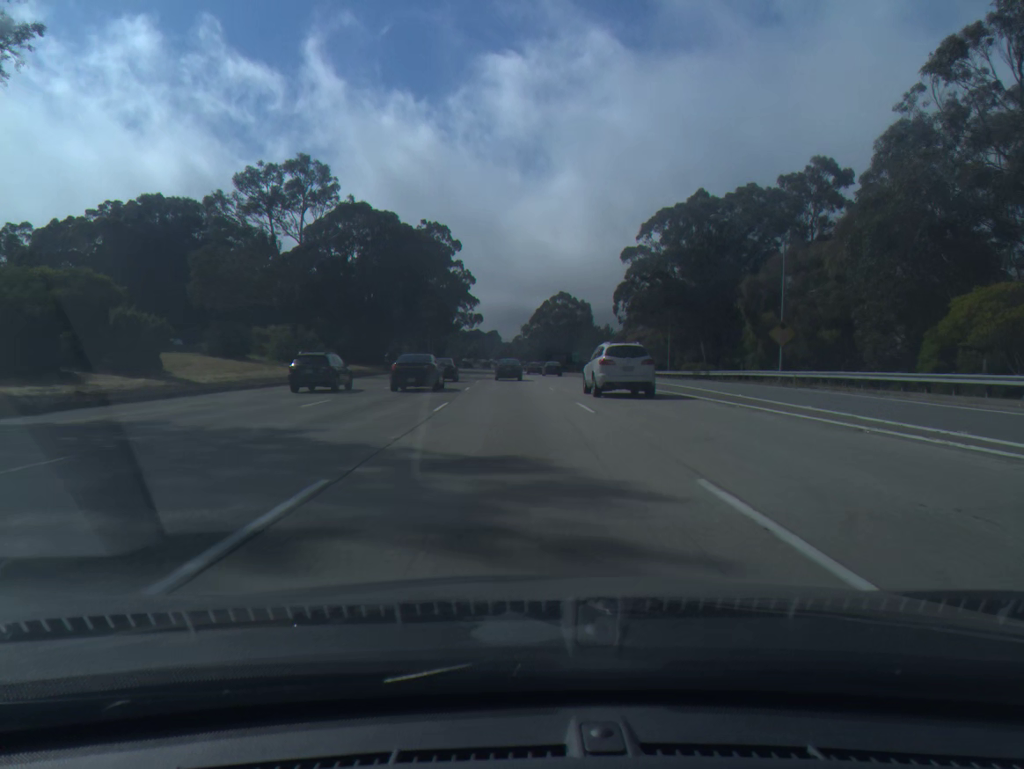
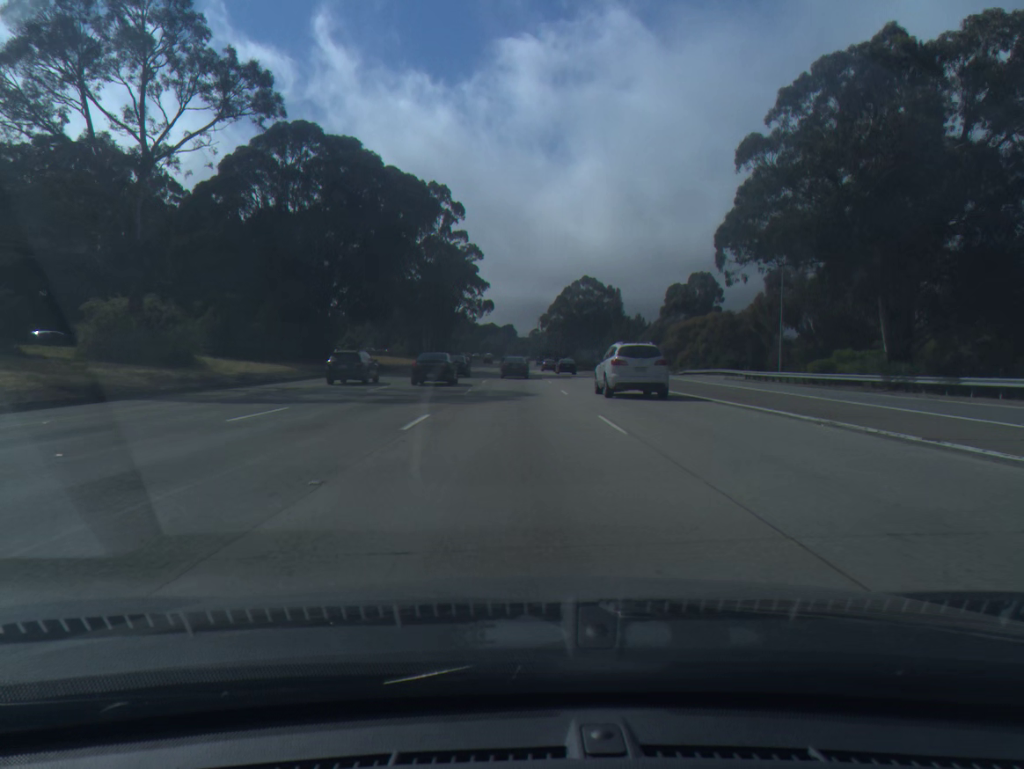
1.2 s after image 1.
(-0.4, +34.4) m; -1°
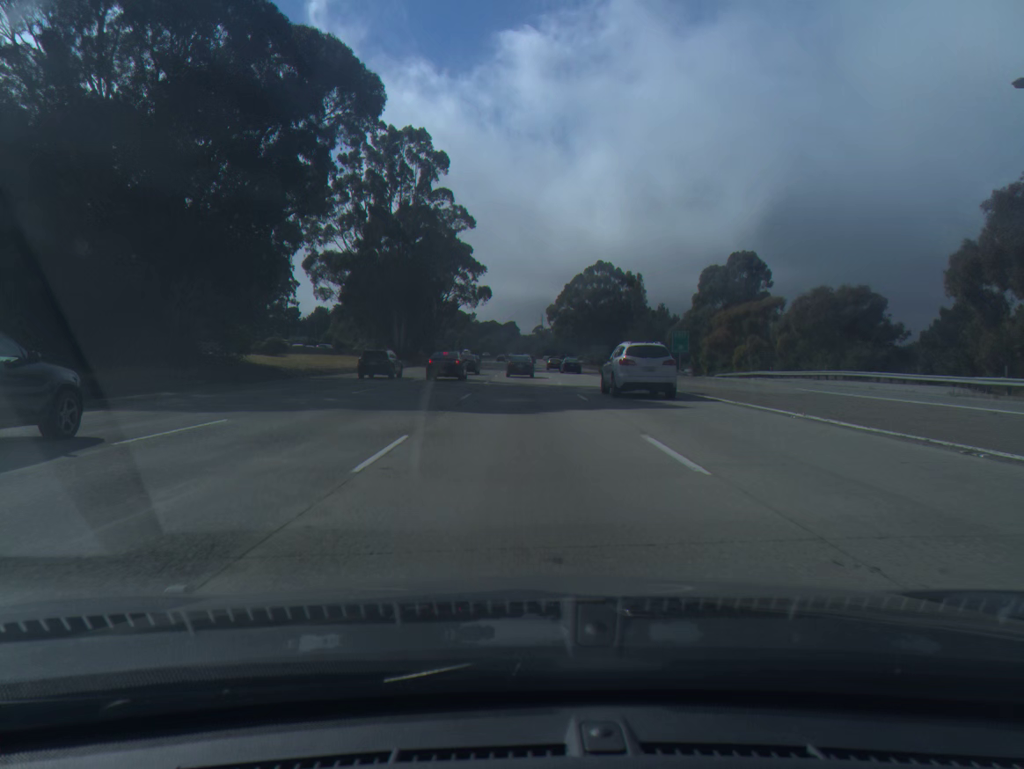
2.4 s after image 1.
(-0.2, +34.0) m; 0°
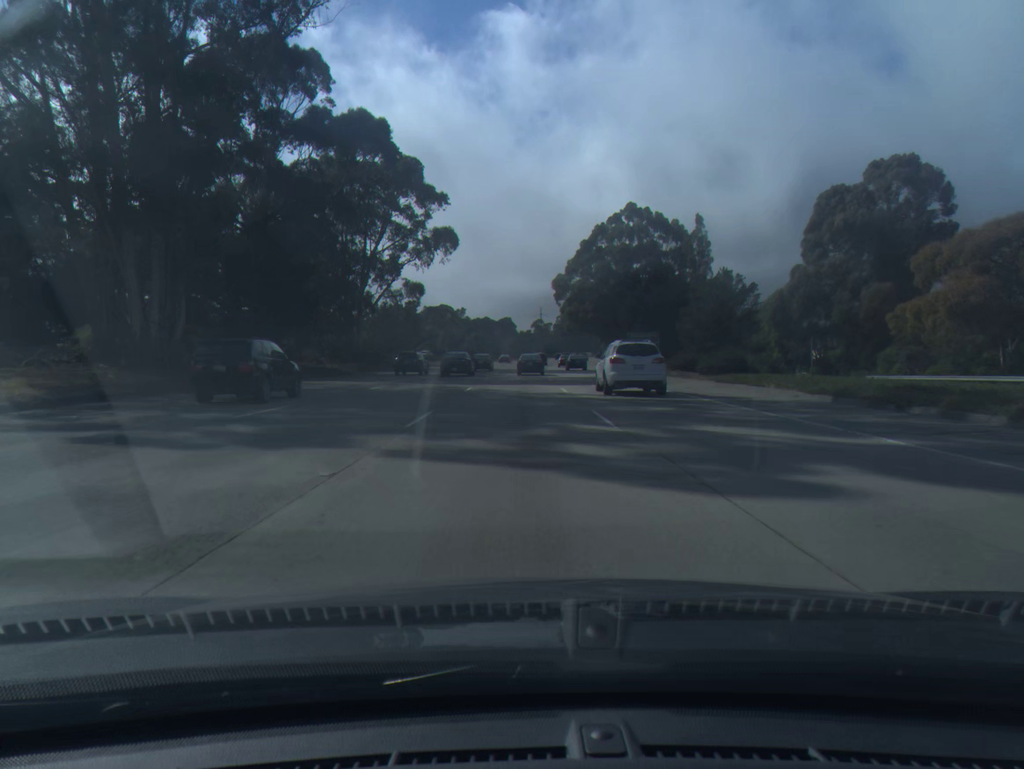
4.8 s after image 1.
(+0.6, +67.7) m; 0°
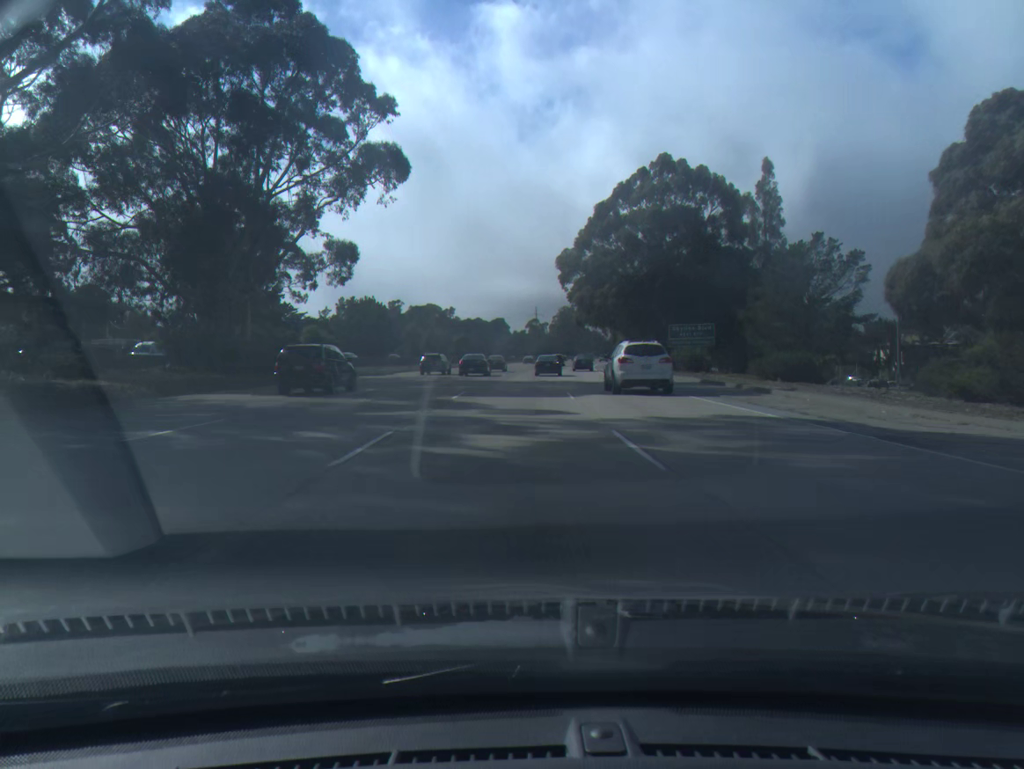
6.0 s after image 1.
(0.0, +33.7) m; 0°
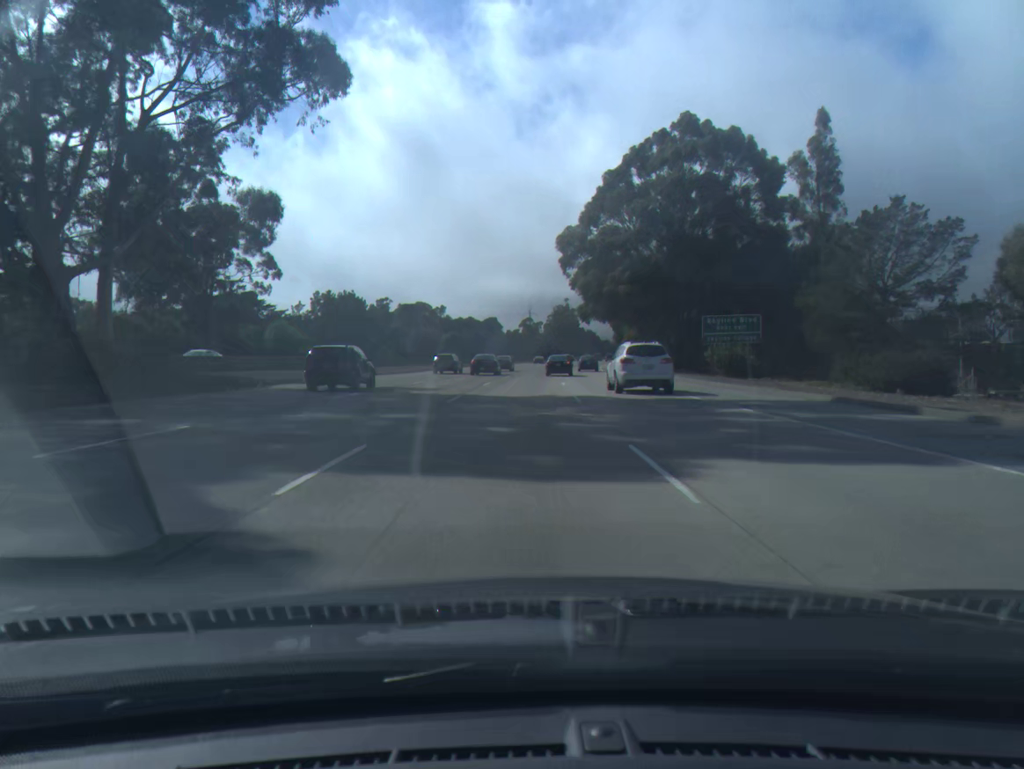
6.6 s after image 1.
(+0.1, +16.8) m; 0°
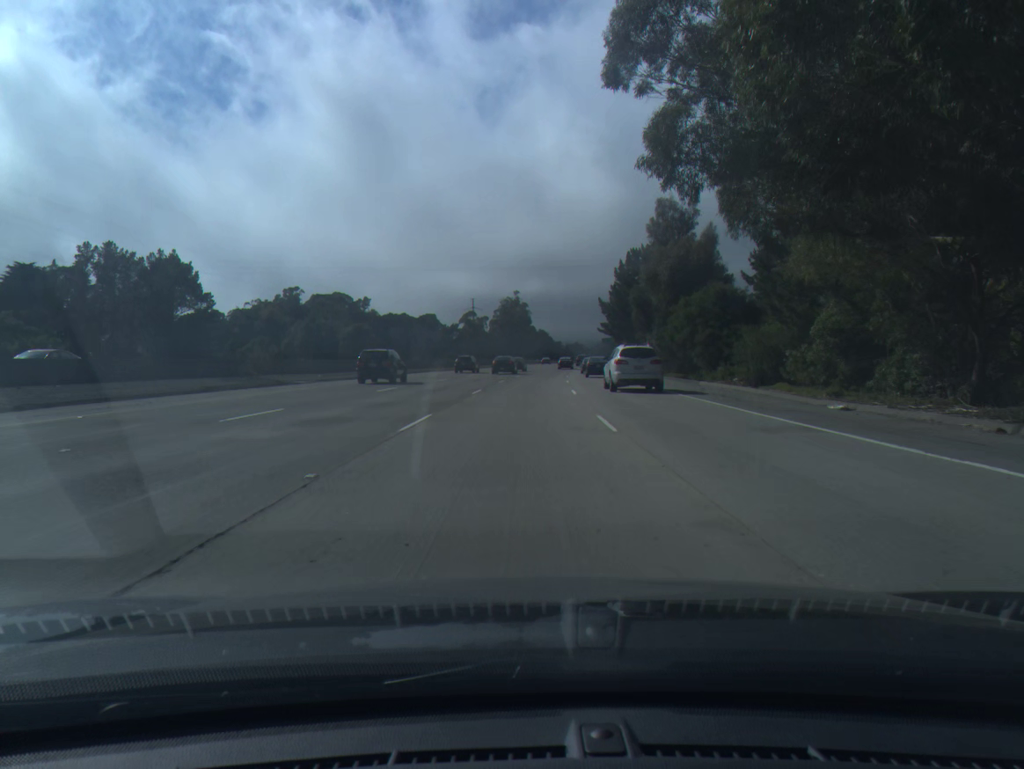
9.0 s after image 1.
(+2.1, +67.0) m; +4°
